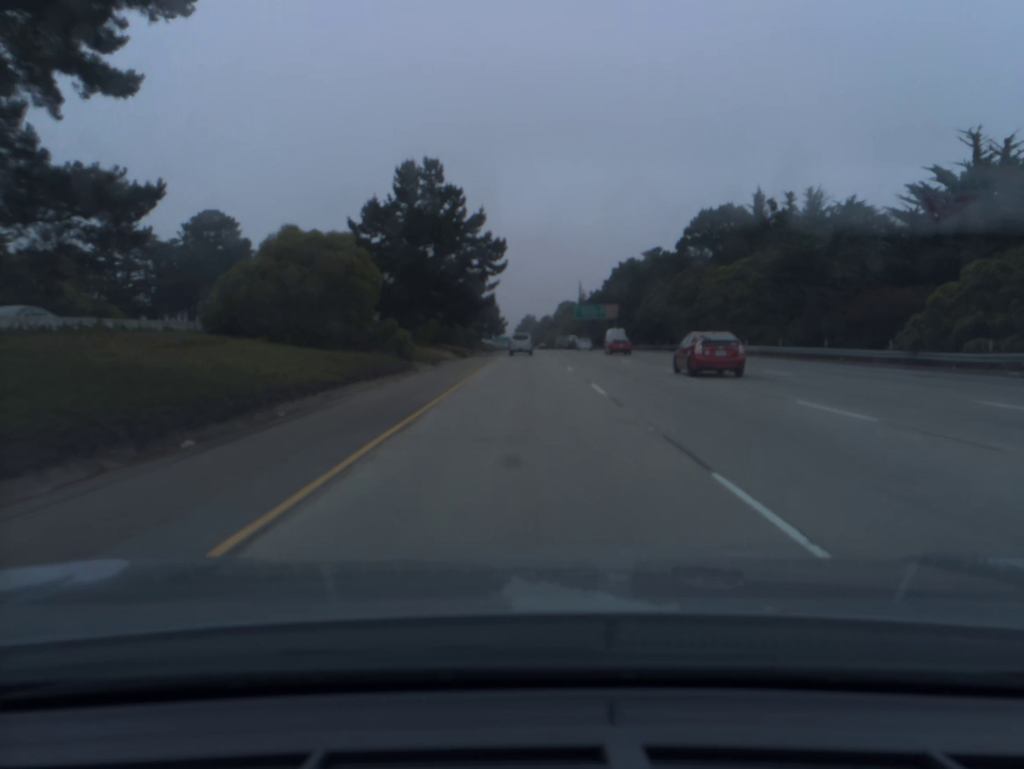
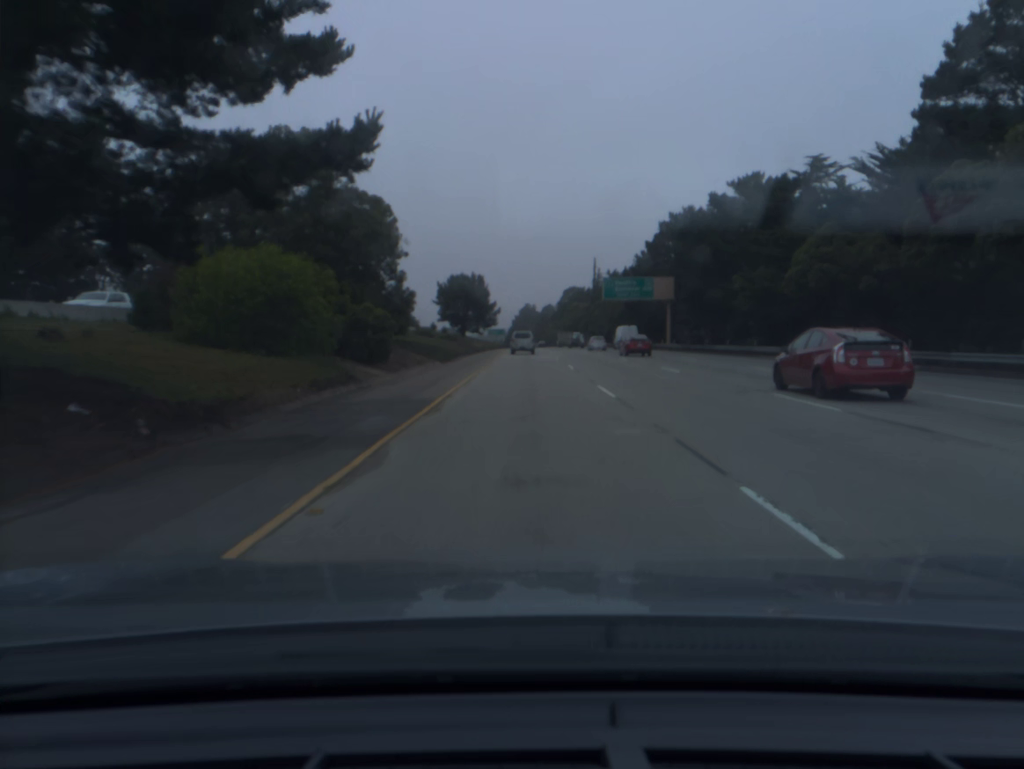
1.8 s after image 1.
(+0.1, +56.8) m; 0°
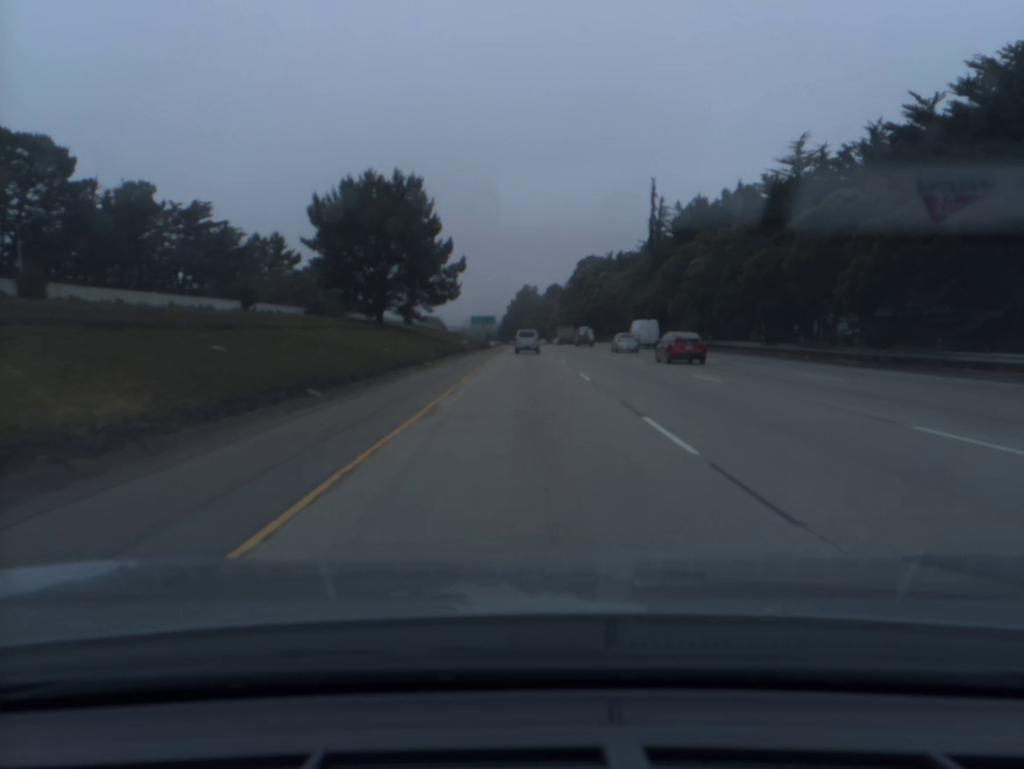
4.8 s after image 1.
(+0.1, +94.1) m; 0°
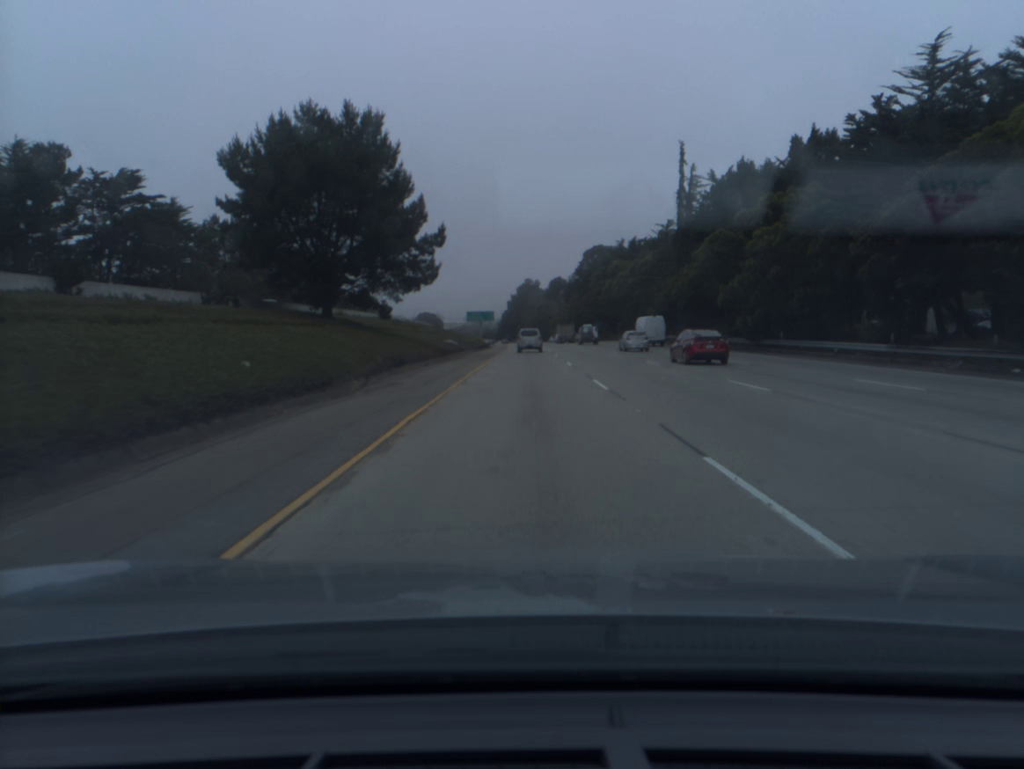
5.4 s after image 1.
(0.0, +18.7) m; 0°
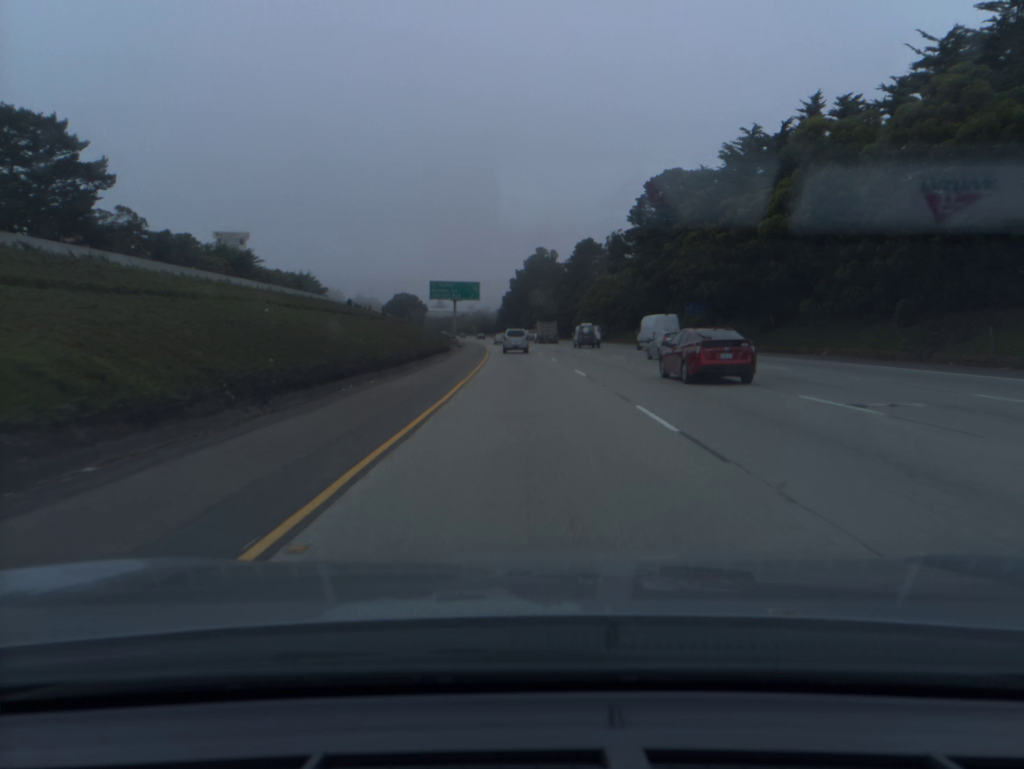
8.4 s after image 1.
(-0.3, +92.9) m; -1°
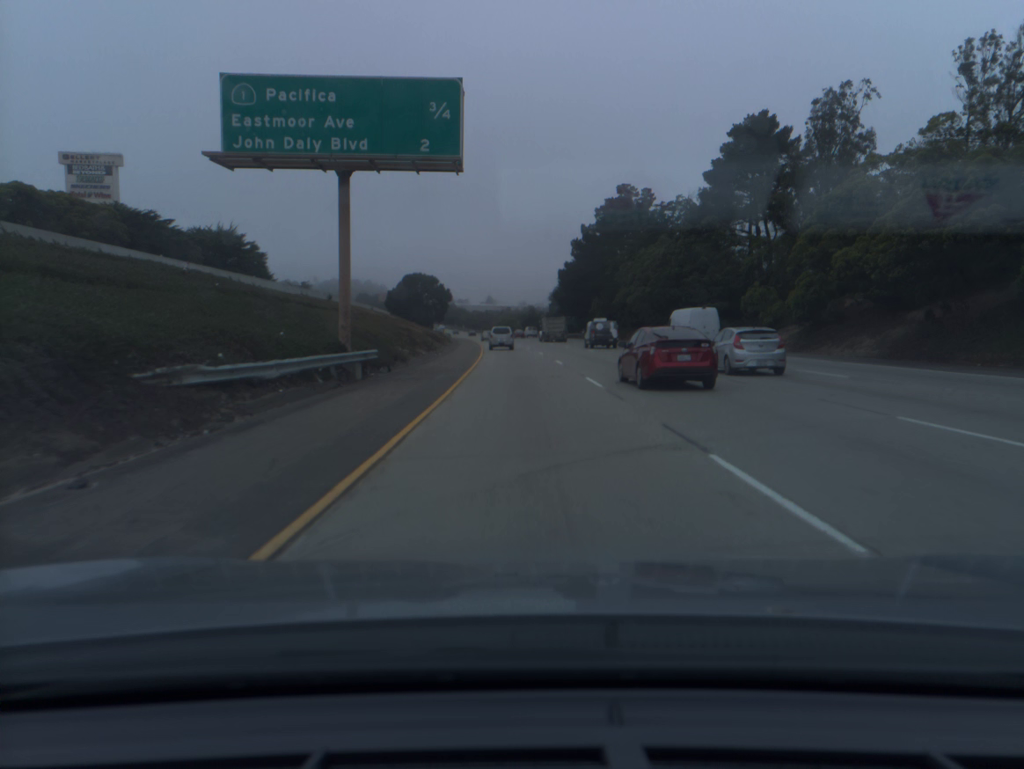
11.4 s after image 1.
(-2.9, +91.8) m; -4°
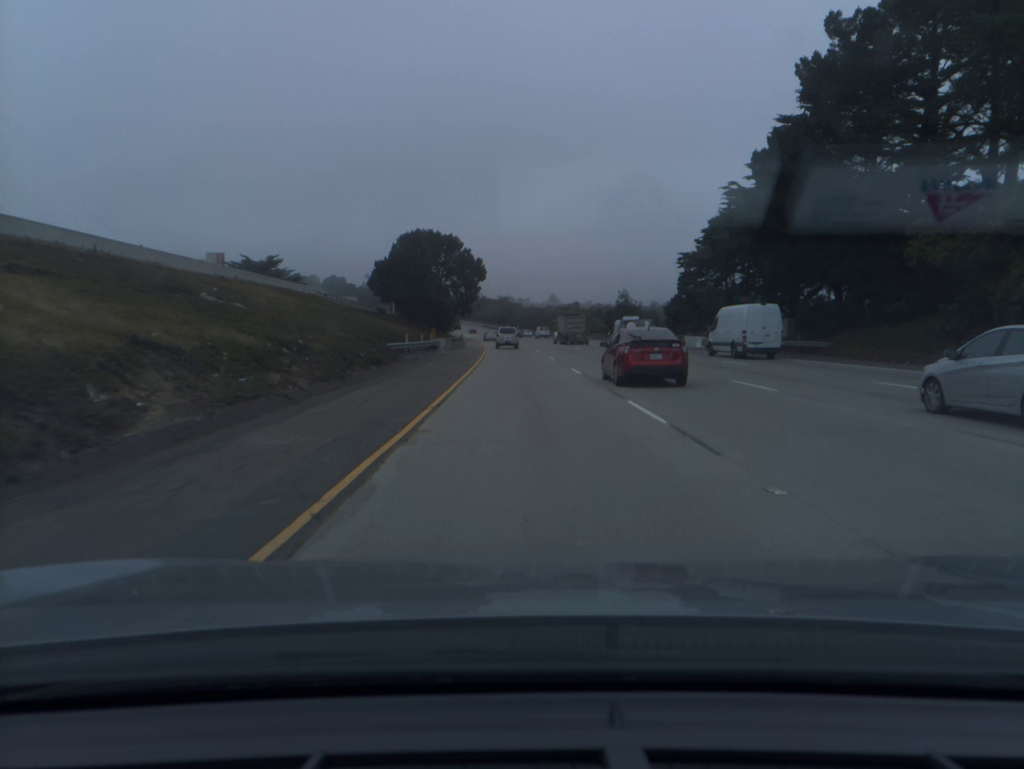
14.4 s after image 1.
(-3.8, +92.0) m; -5°
